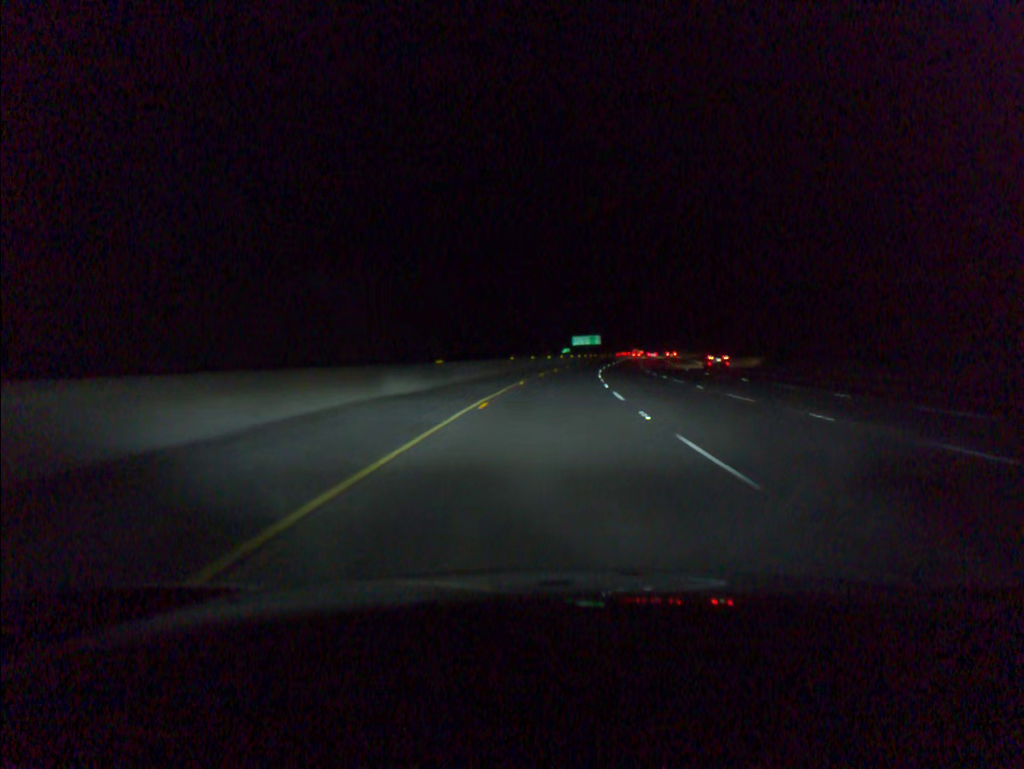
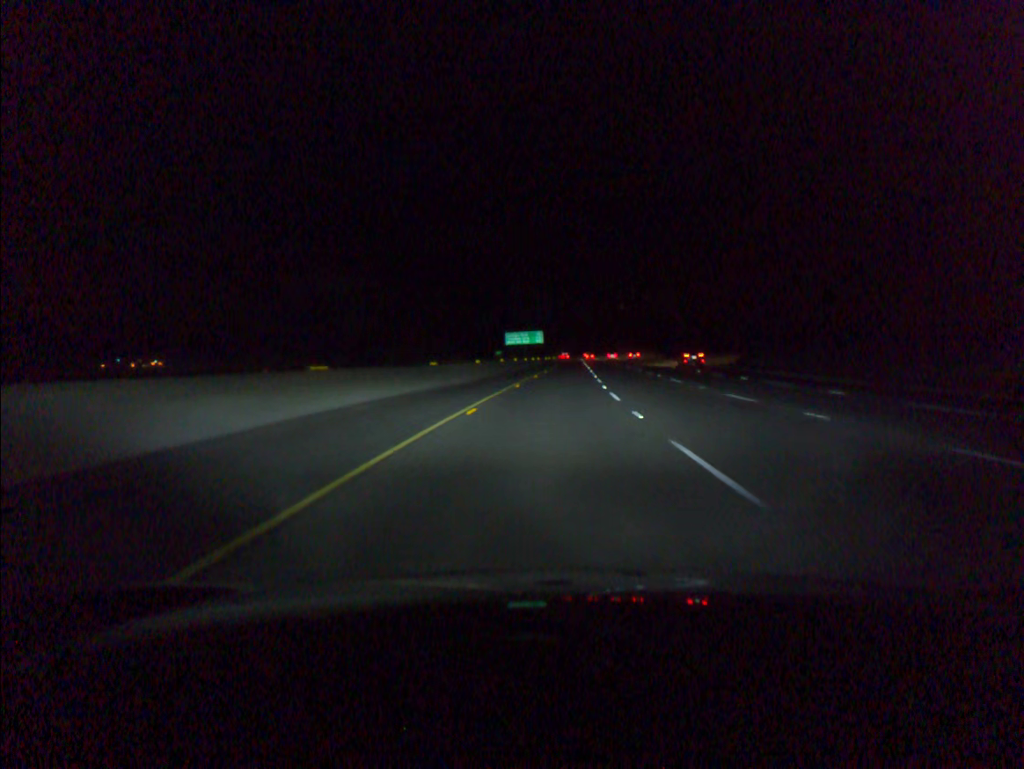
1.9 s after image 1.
(+2.7, +59.1) m; +5°
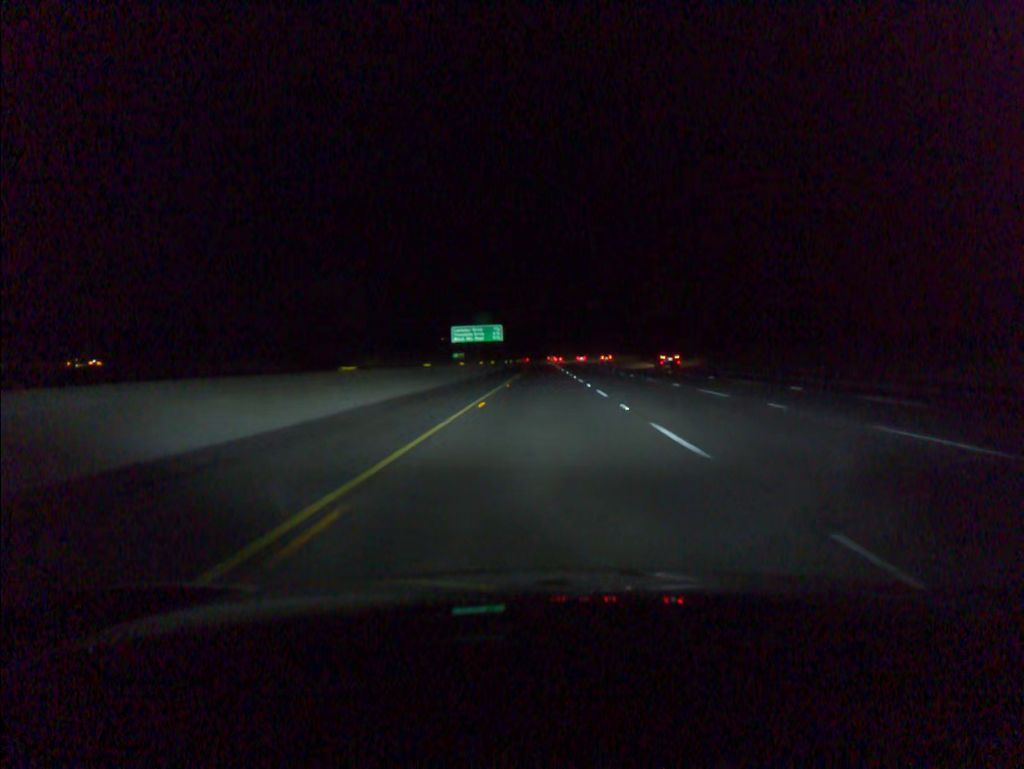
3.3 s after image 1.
(+1.0, +41.1) m; +3°
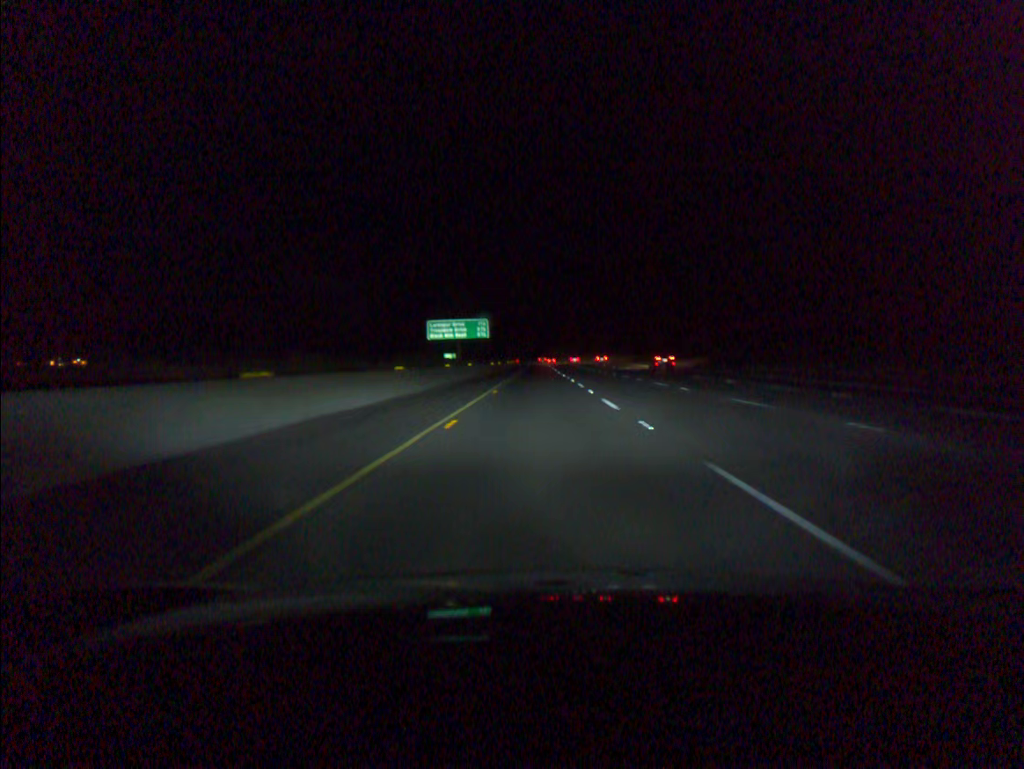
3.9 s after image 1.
(+0.1, +19.8) m; 0°
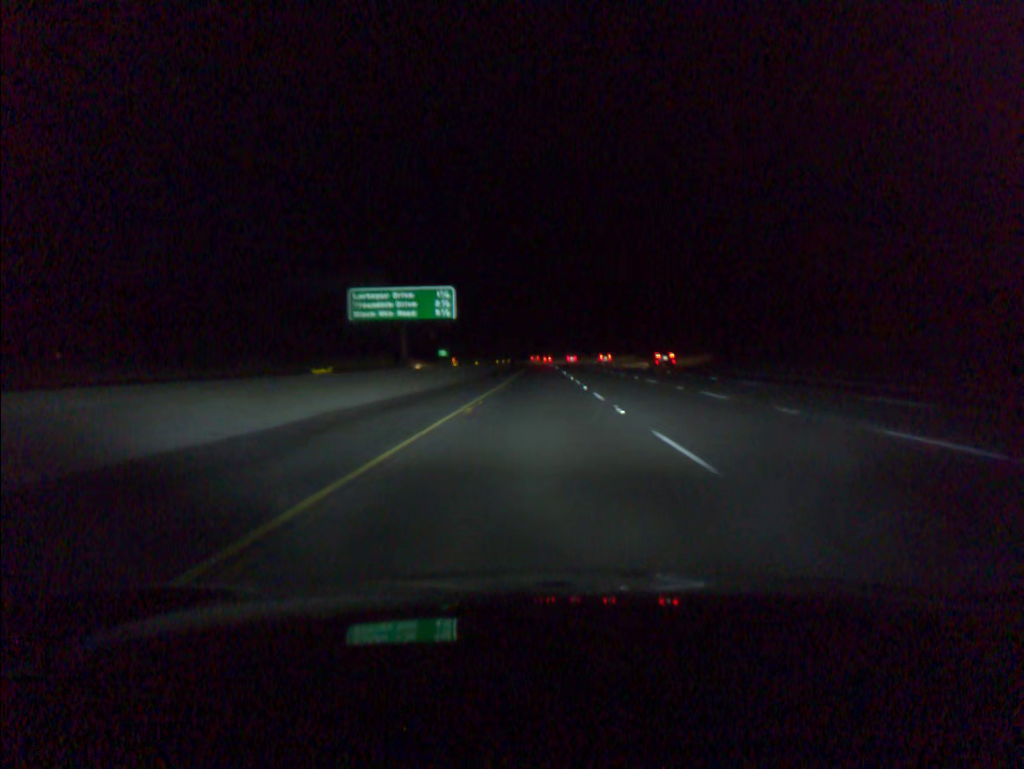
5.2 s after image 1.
(-0.1, +39.6) m; 0°
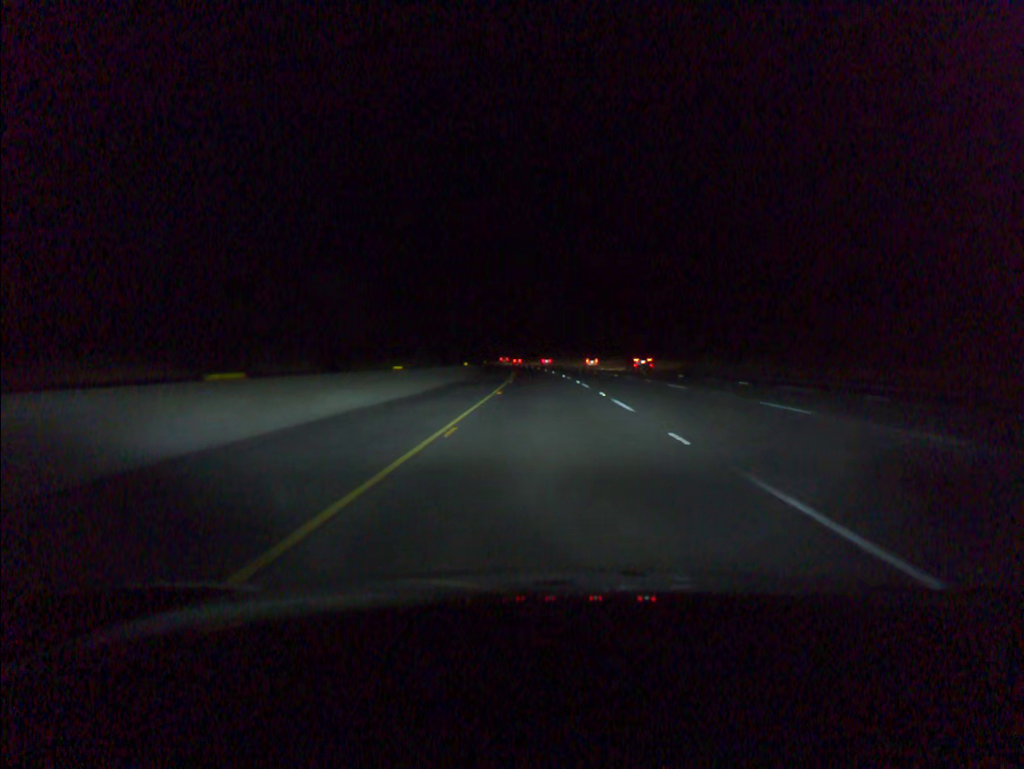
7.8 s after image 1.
(-0.3, +79.3) m; 0°
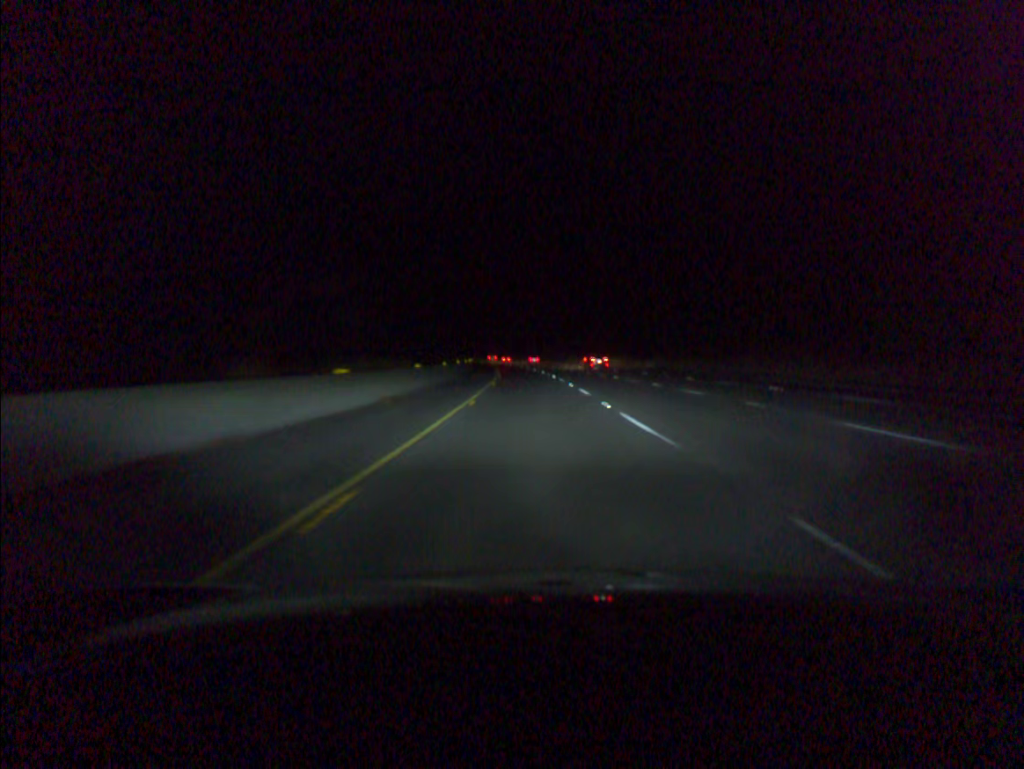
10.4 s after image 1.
(-1.0, +79.2) m; -2°
